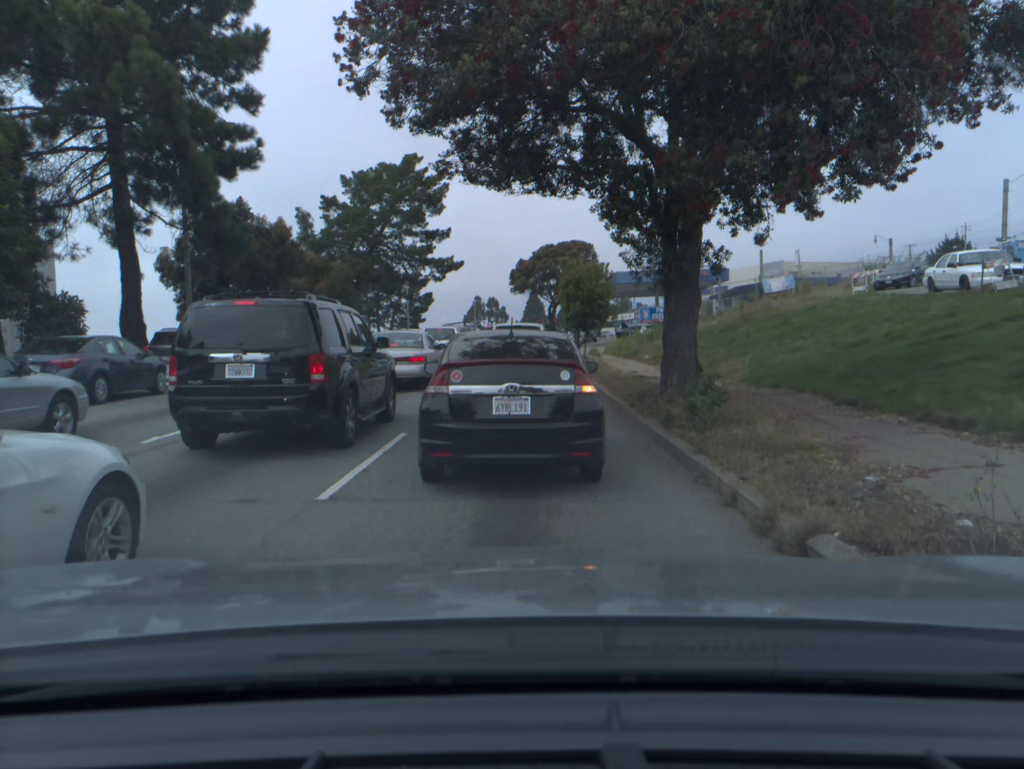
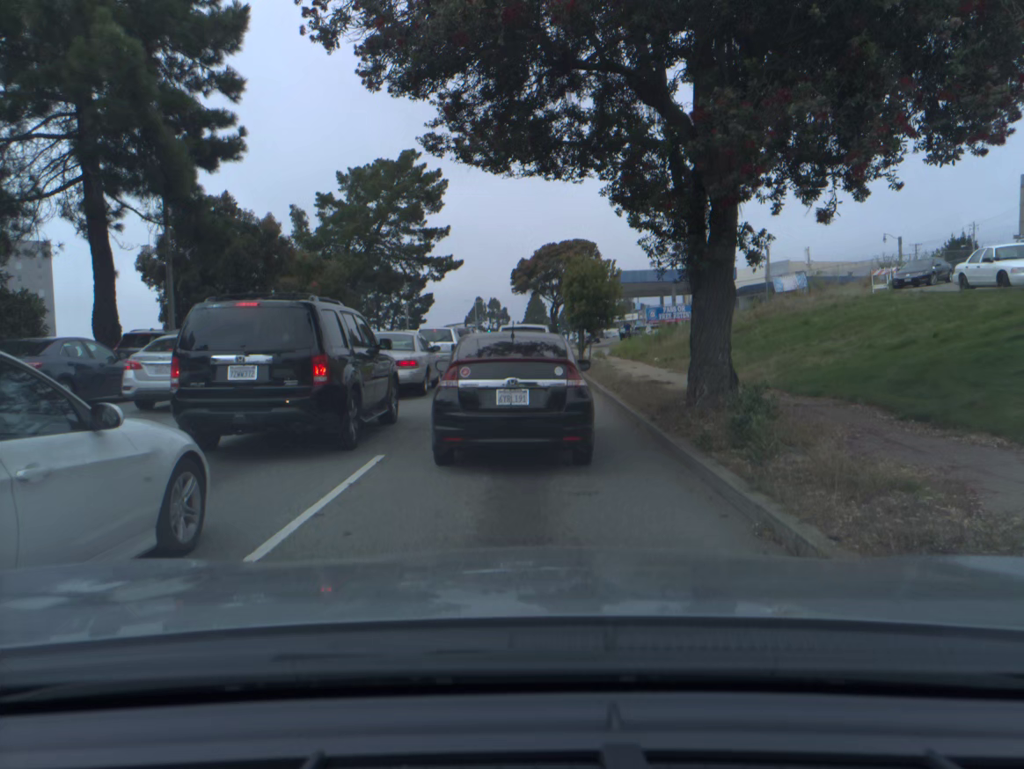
(0.0, +1.8) m; 0°
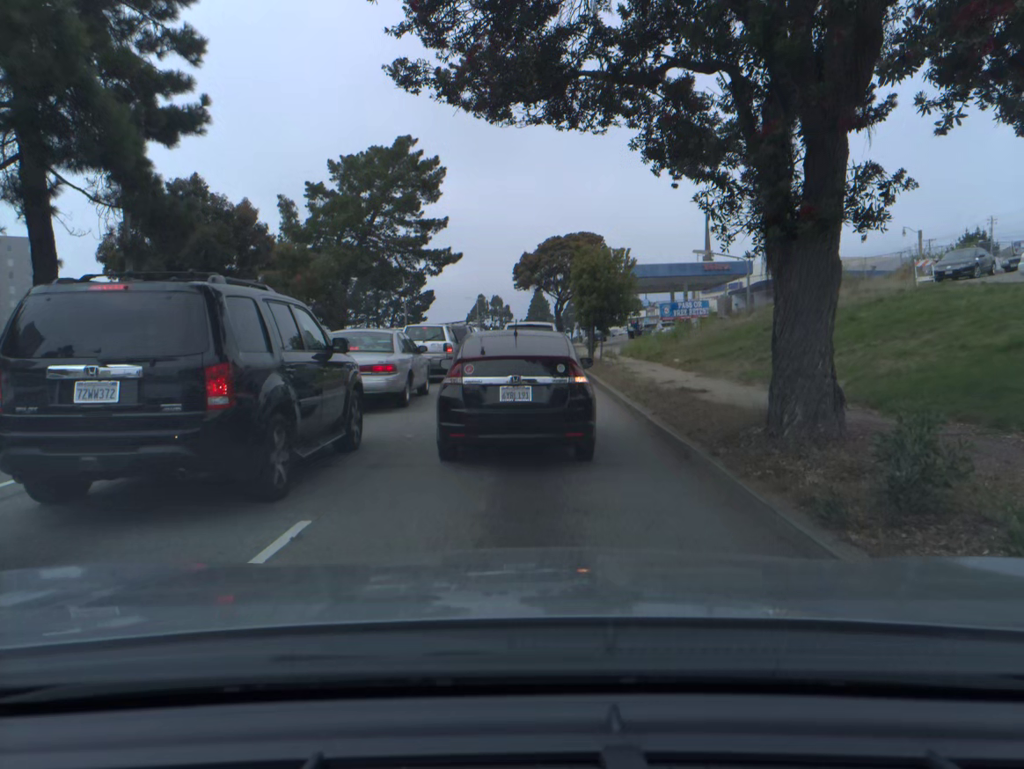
(-0.1, +3.2) m; 0°
